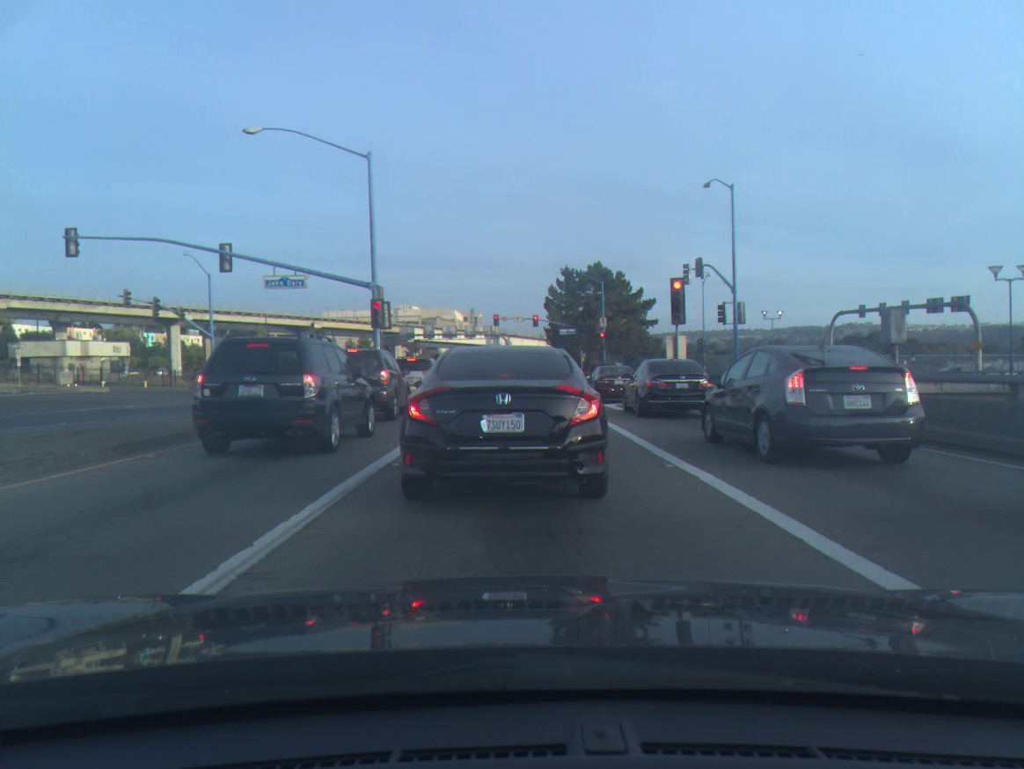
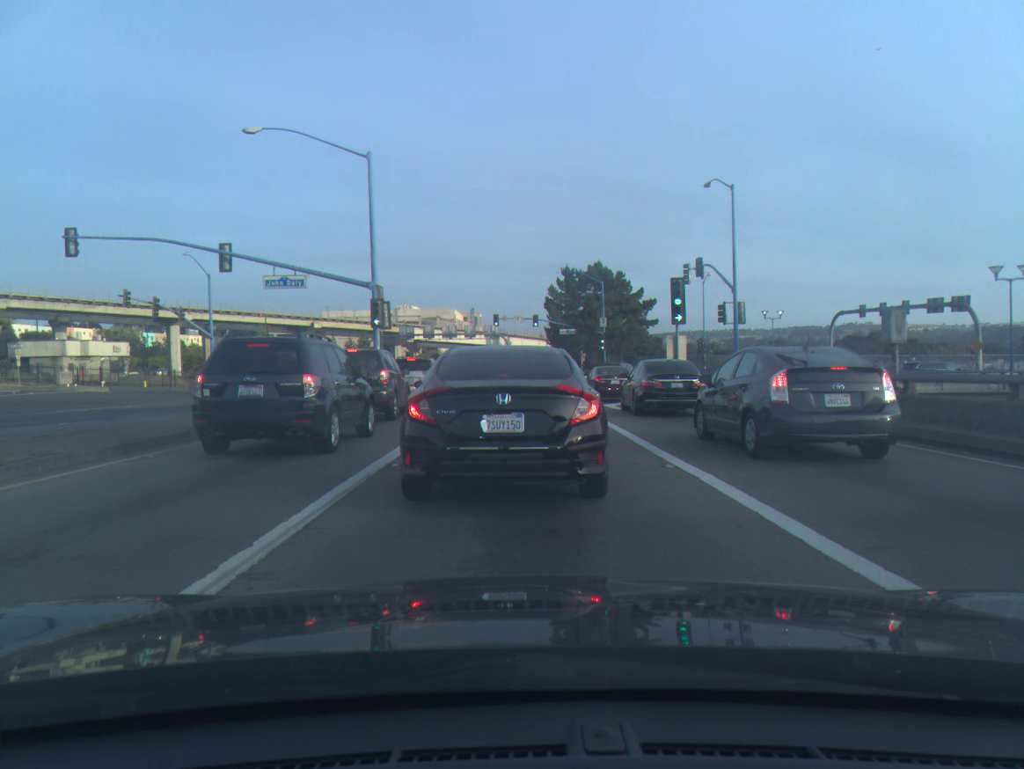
(0.0, 0.0) m; 0°
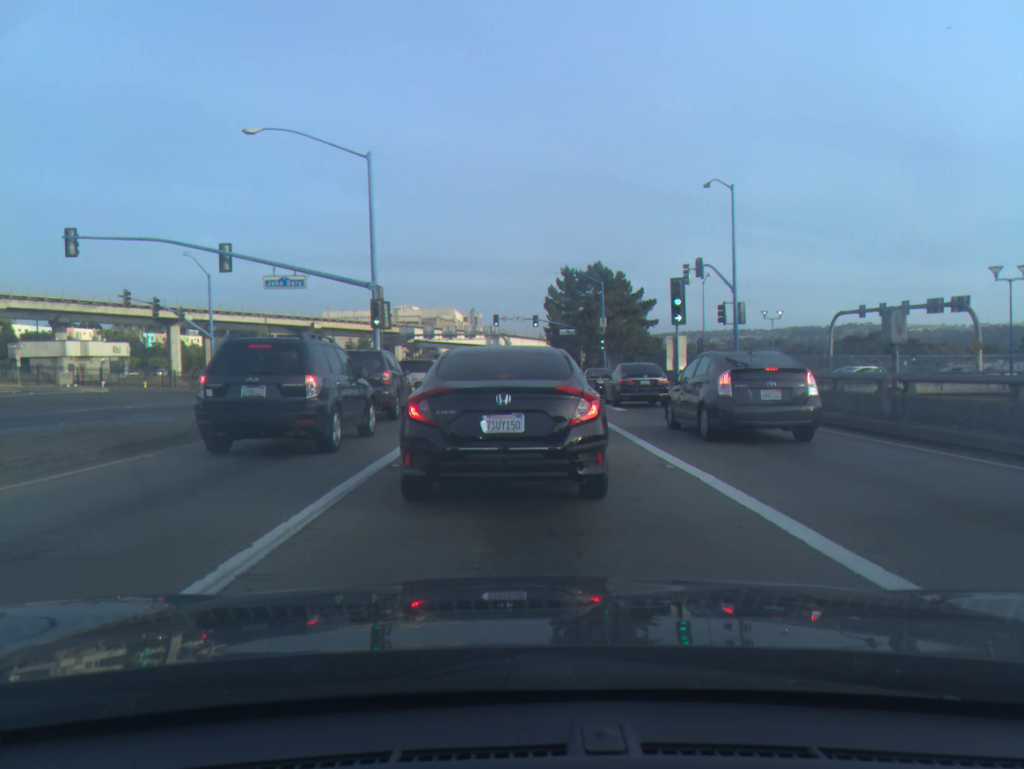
(0.0, 0.0) m; 0°
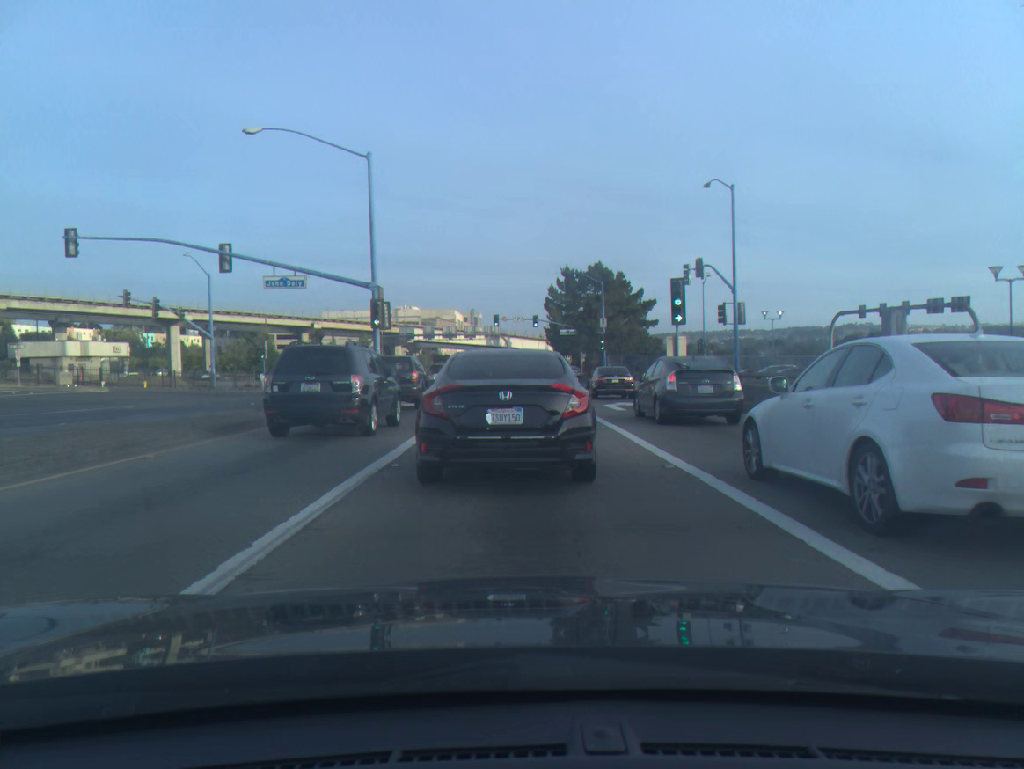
(0.0, 0.0) m; 0°
